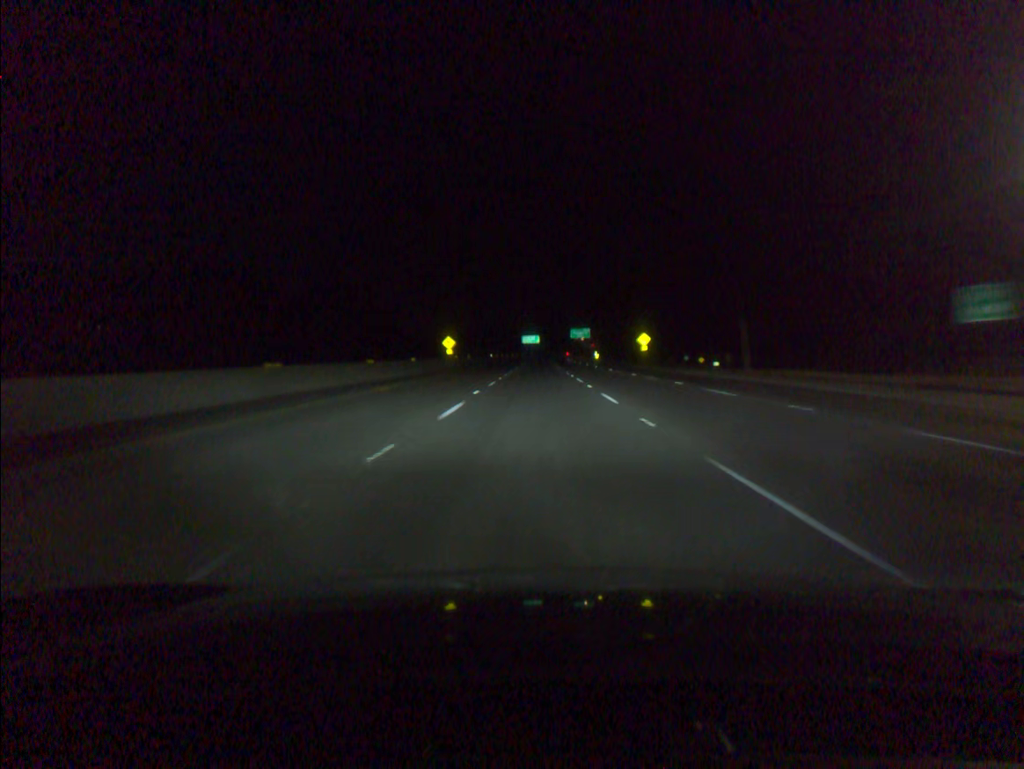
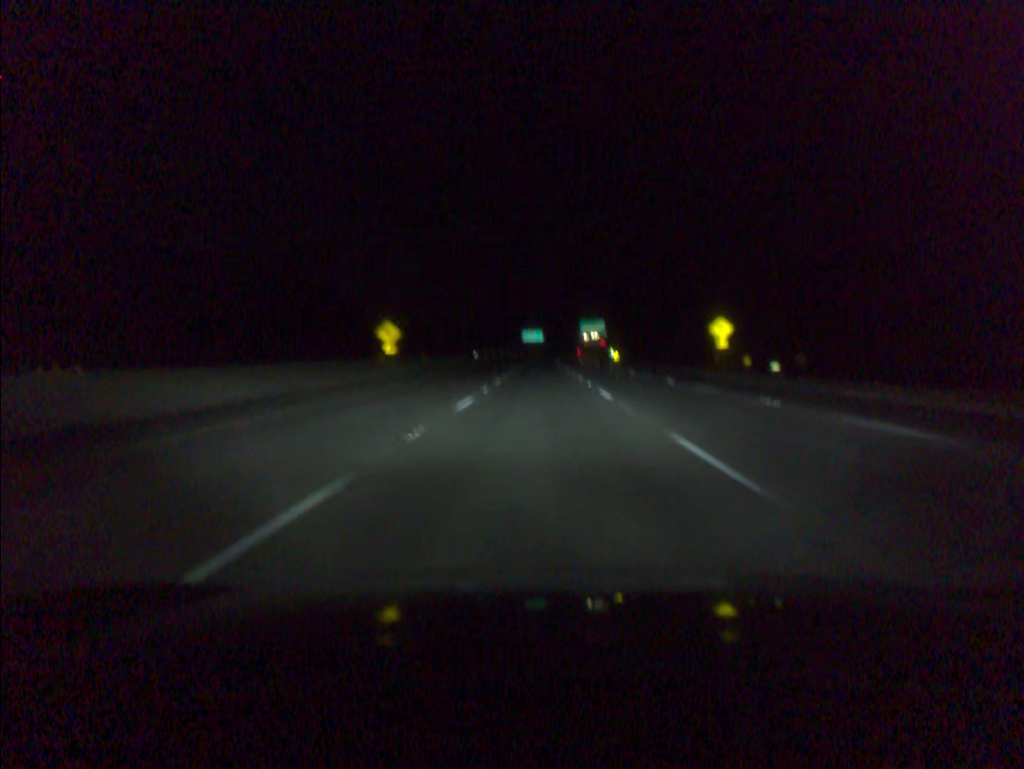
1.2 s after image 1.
(-0.1, +41.2) m; 0°
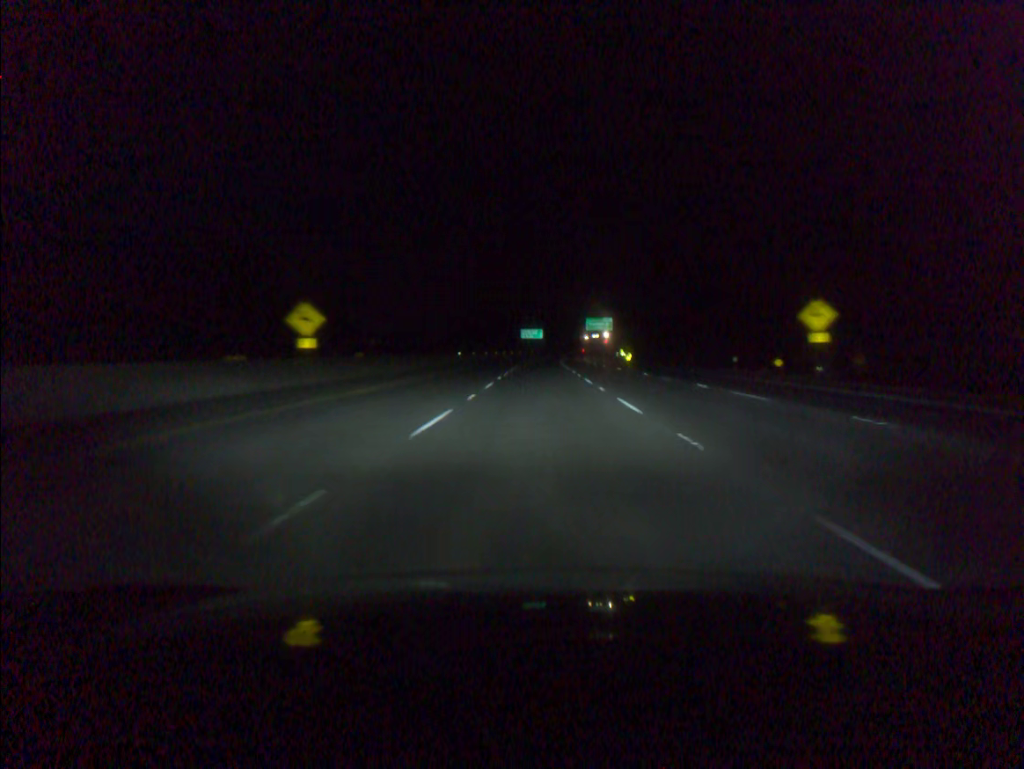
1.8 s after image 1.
(0.0, +20.6) m; 0°
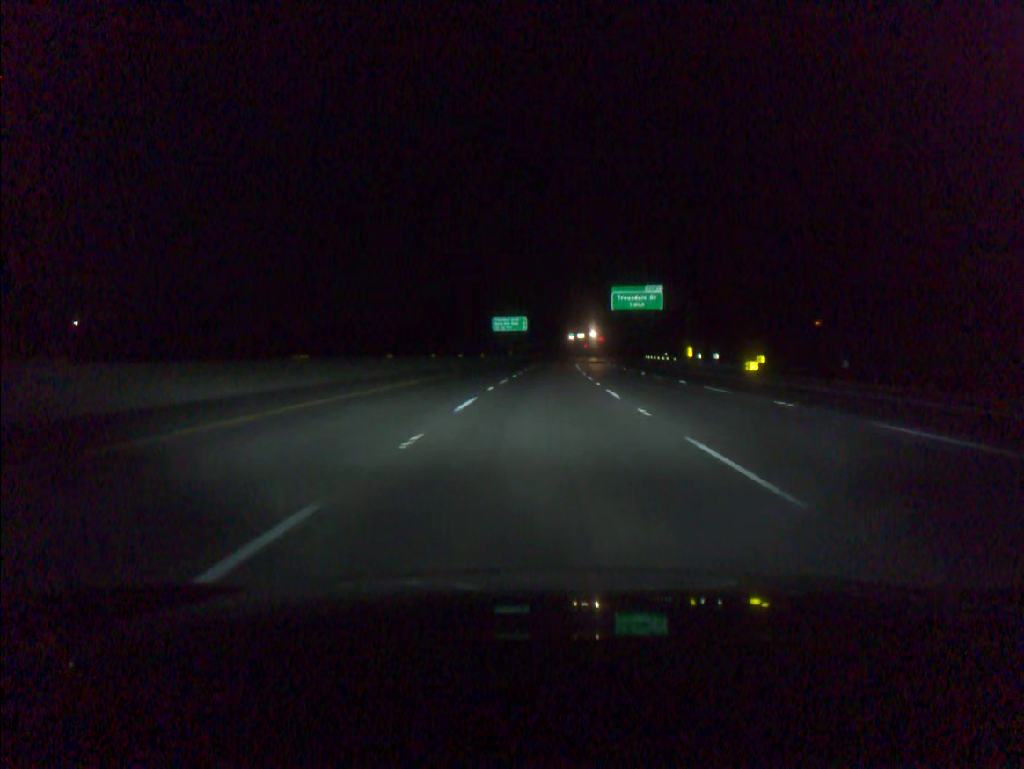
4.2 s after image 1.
(+0.4, +82.1) m; +1°
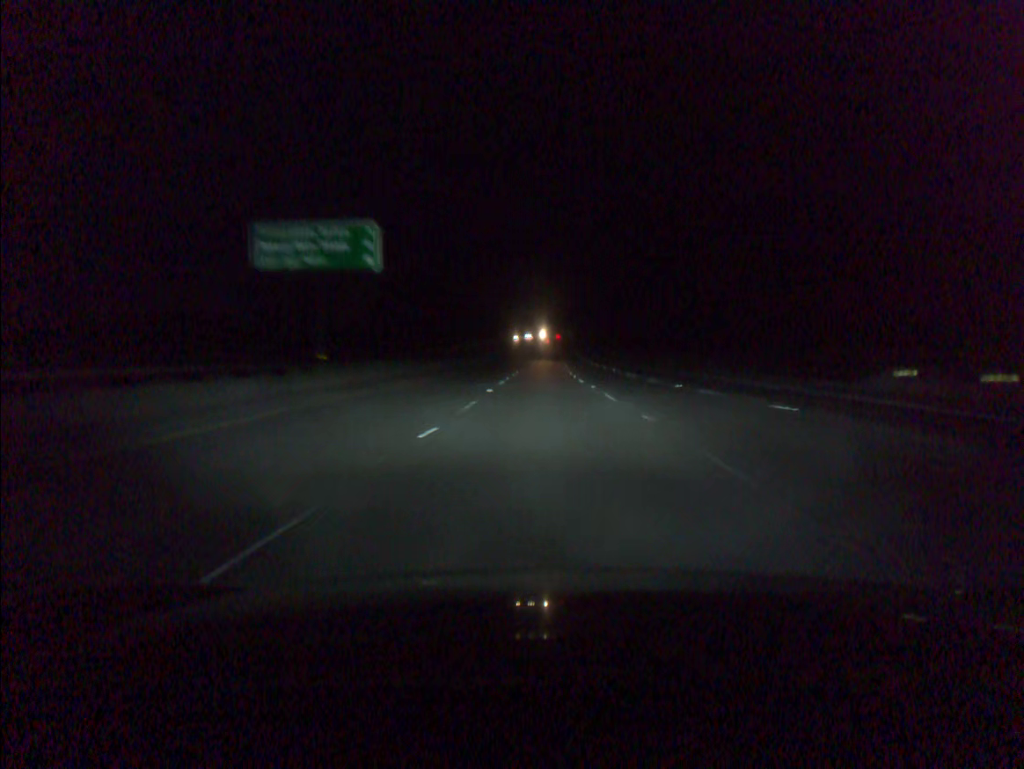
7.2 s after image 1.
(+3.1, +102.3) m; +4°
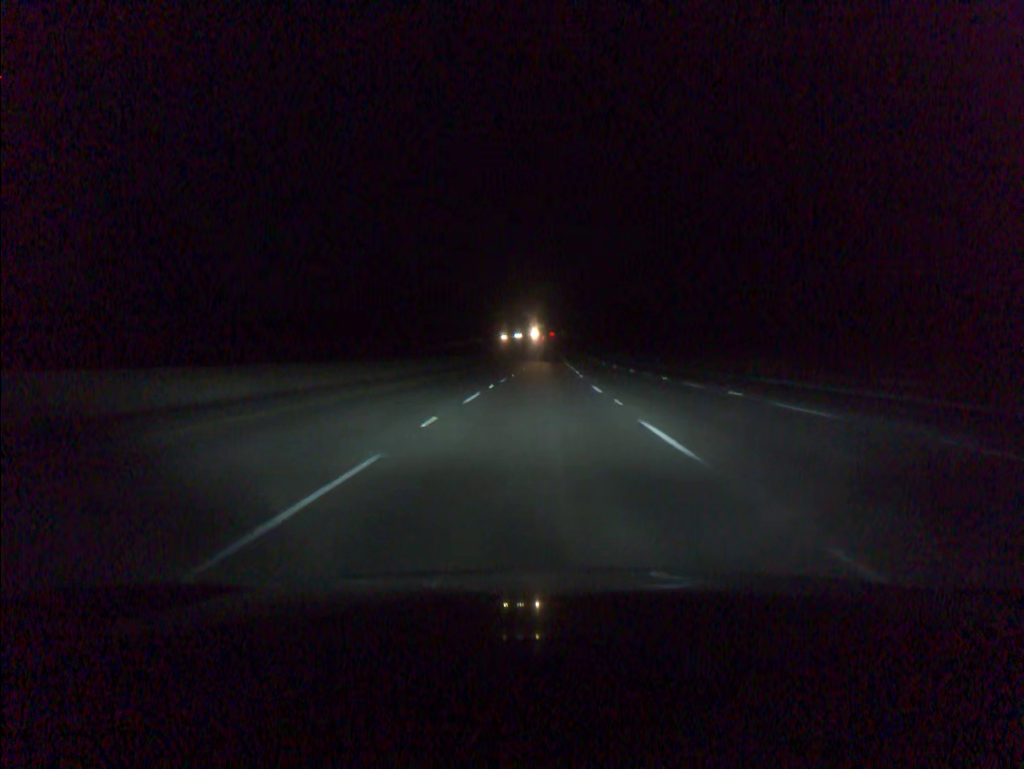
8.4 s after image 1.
(+0.3, +40.9) m; +1°
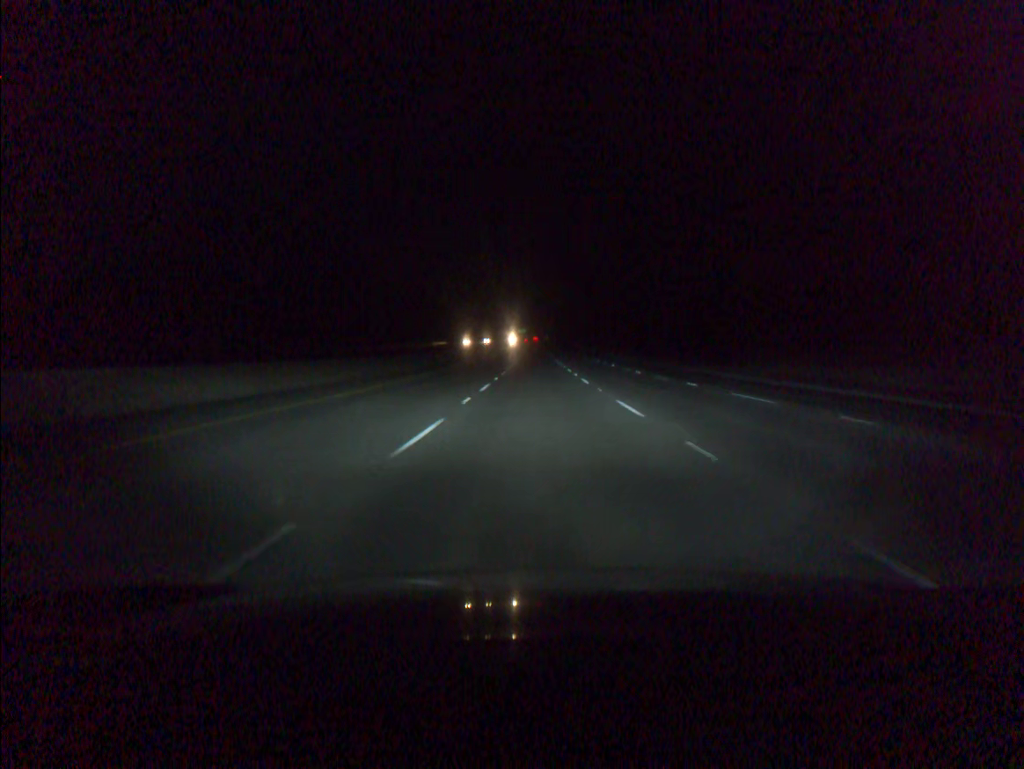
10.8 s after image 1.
(+0.9, +81.7) m; +1°
